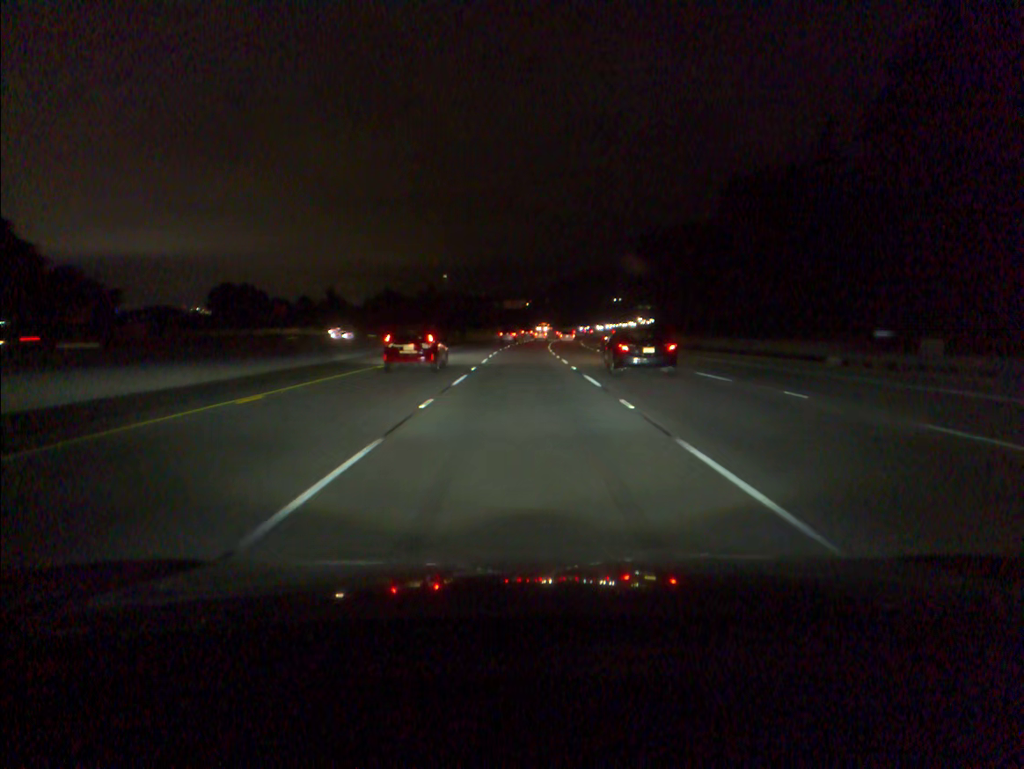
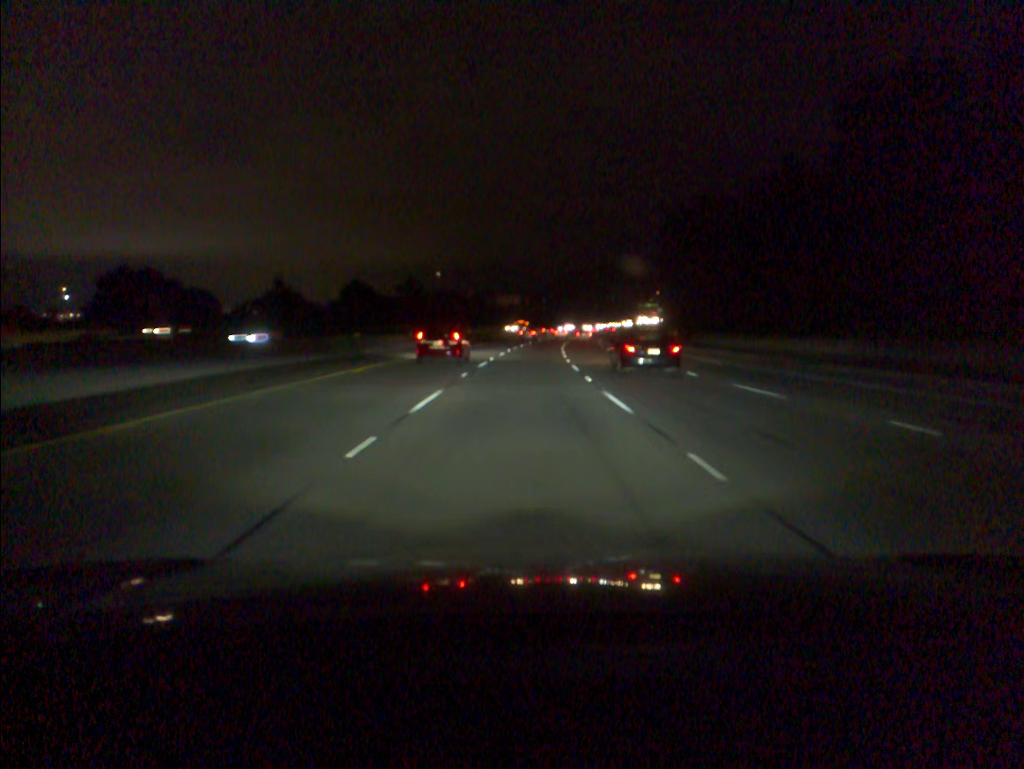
(+0.1, +34.3) m; 0°
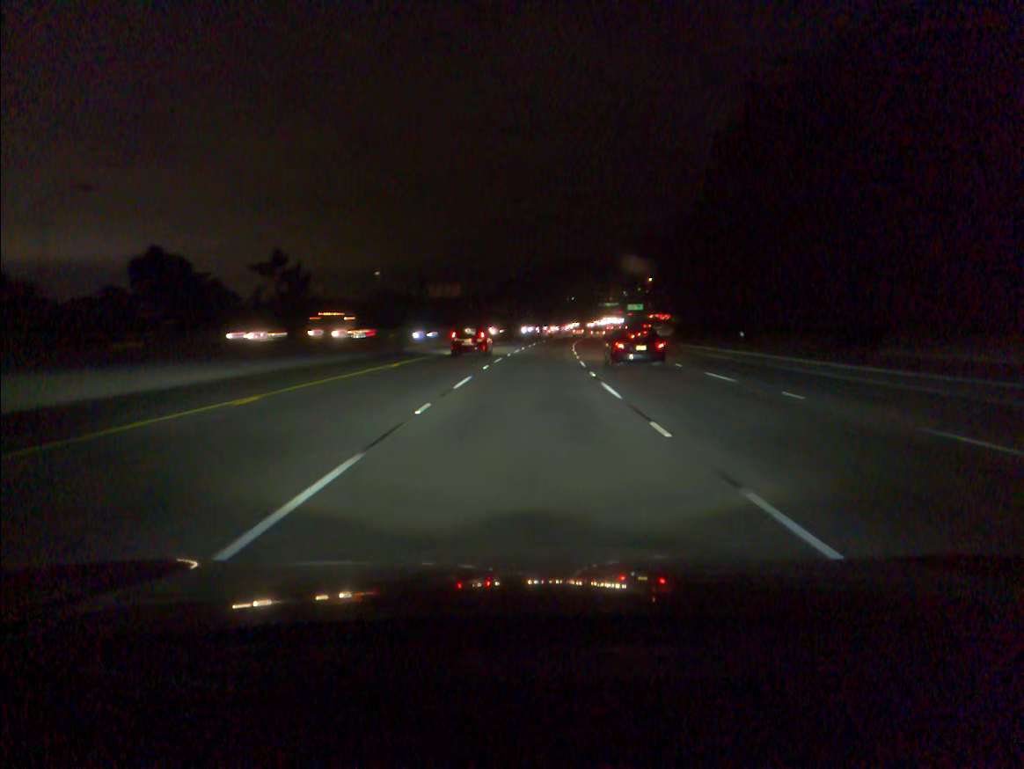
(+1.7, +68.3) m; +4°
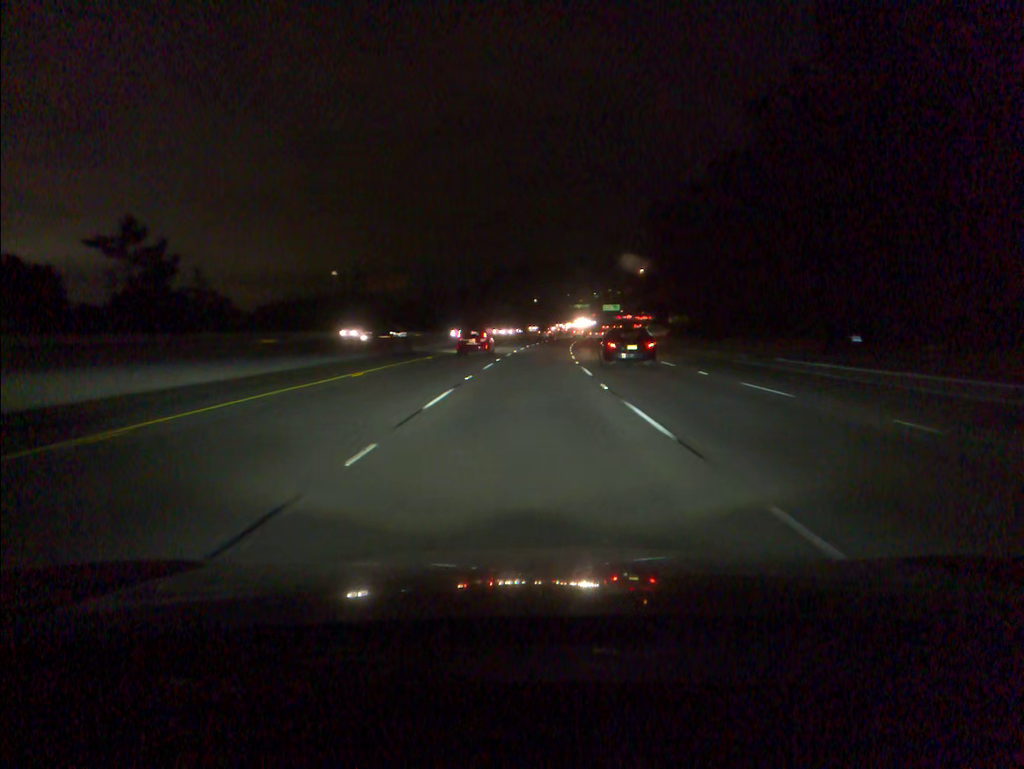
(+0.7, +34.1) m; +2°
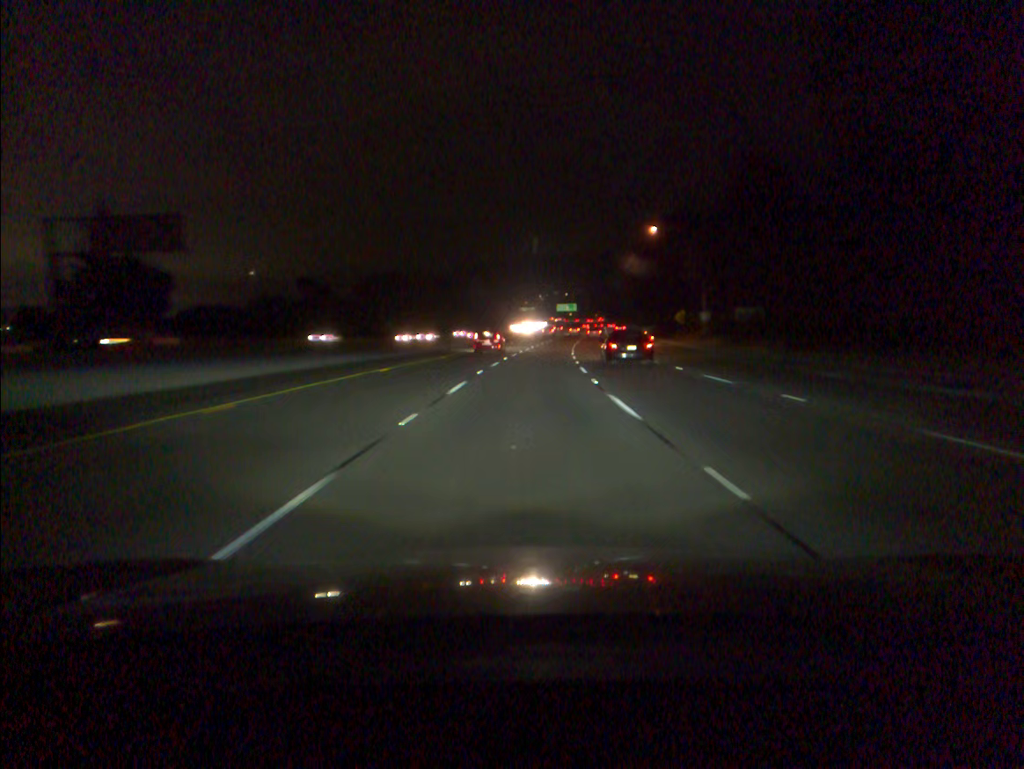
(+2.5, +68.6) m; +4°
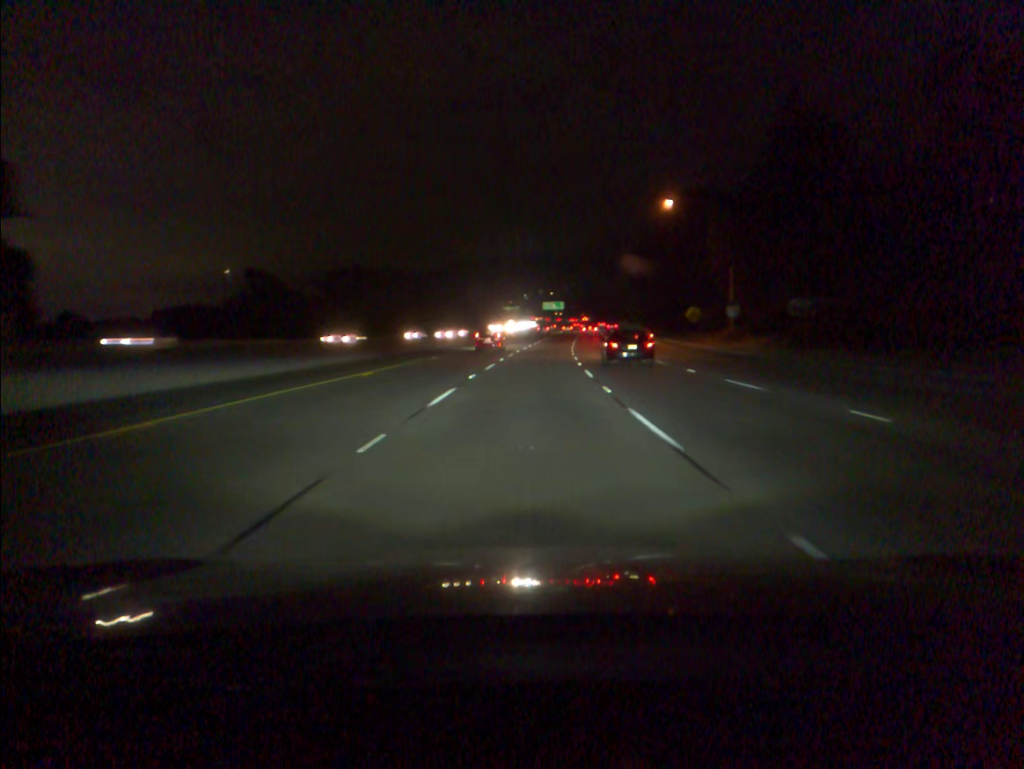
(+0.2, +17.5) m; +1°
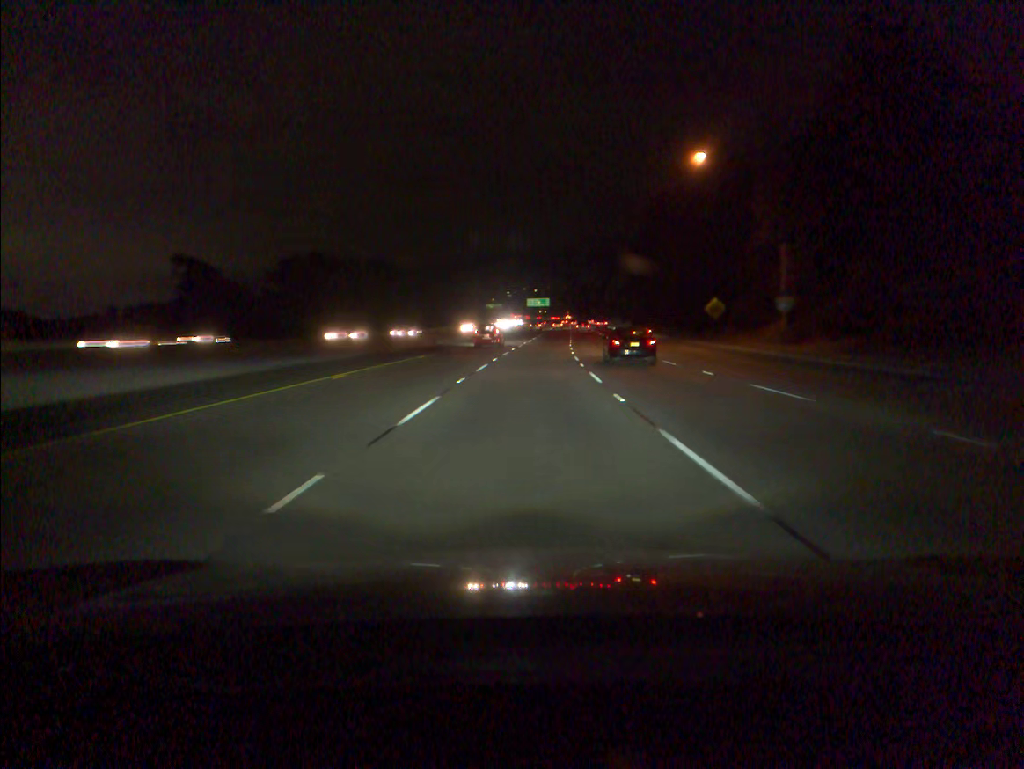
(+0.2, +17.6) m; +1°
